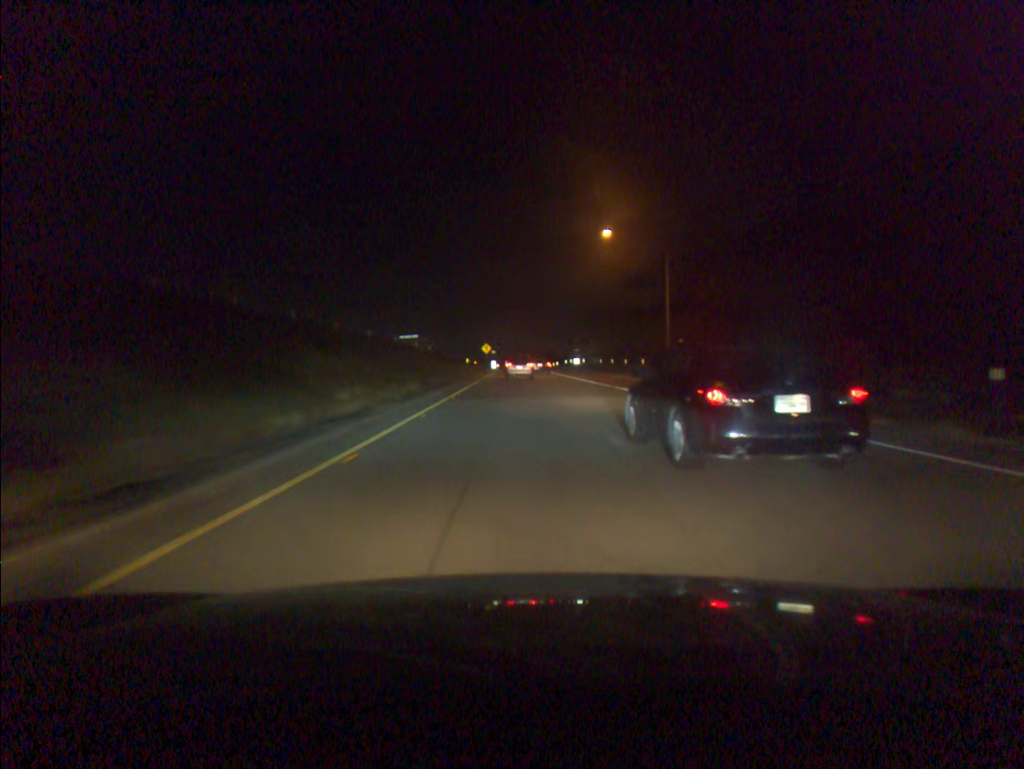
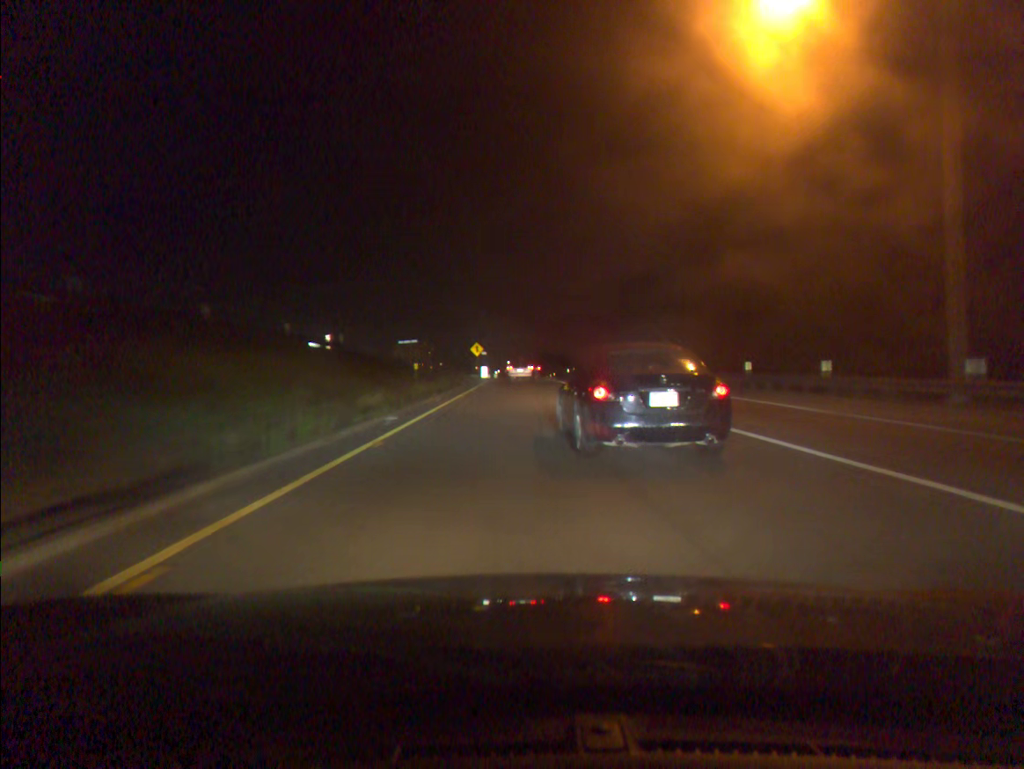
(-0.1, +35.6) m; 0°
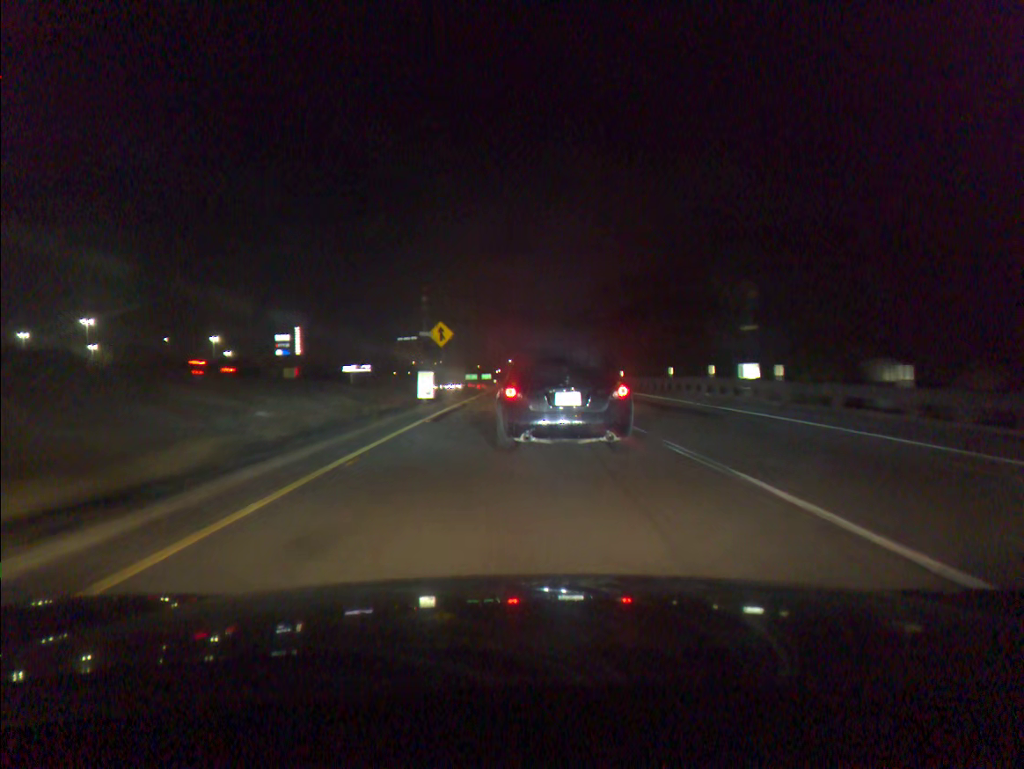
(0.0, +45.8) m; 0°
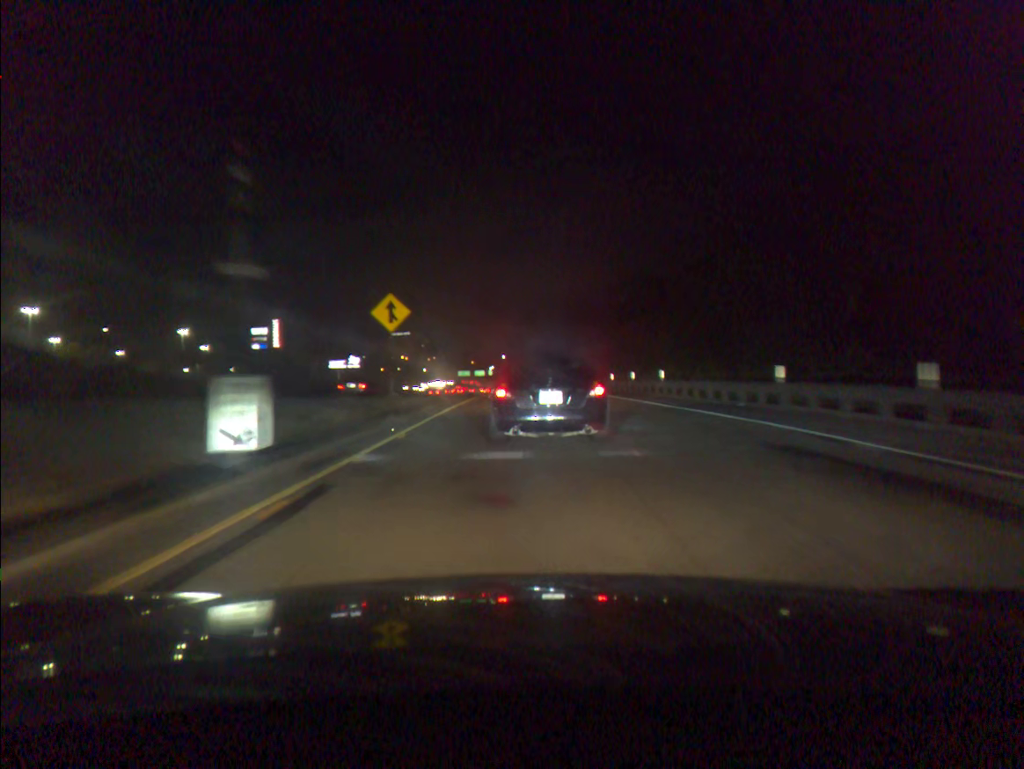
(+0.1, +17.6) m; 0°
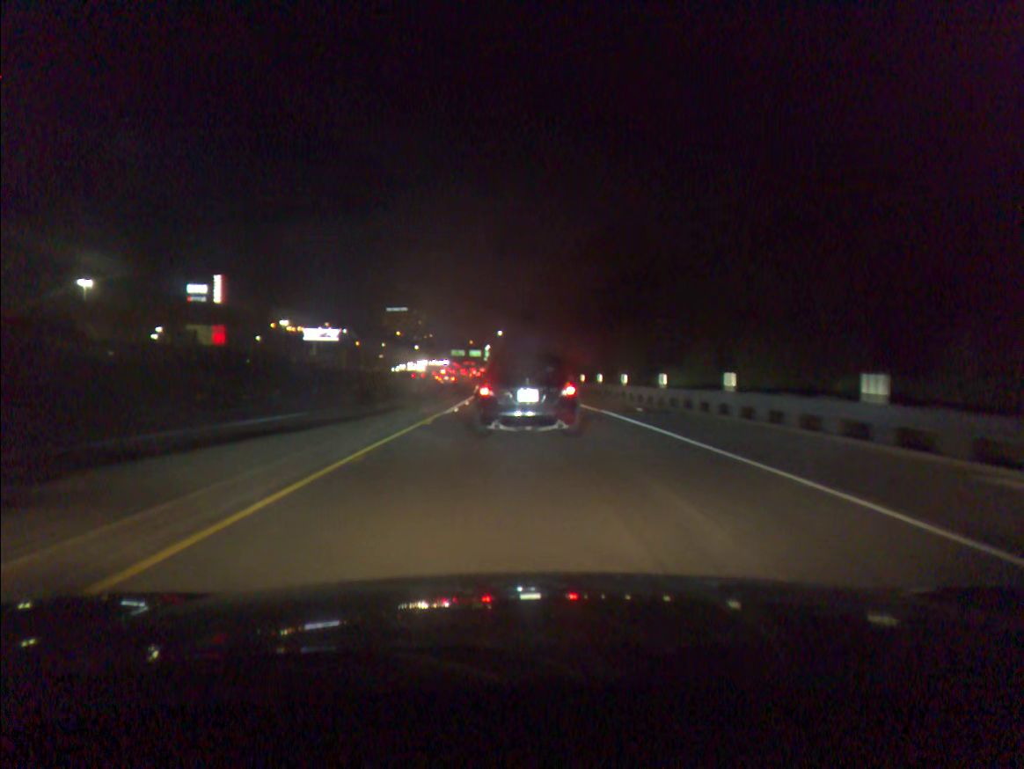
(+0.1, +47.5) m; 0°
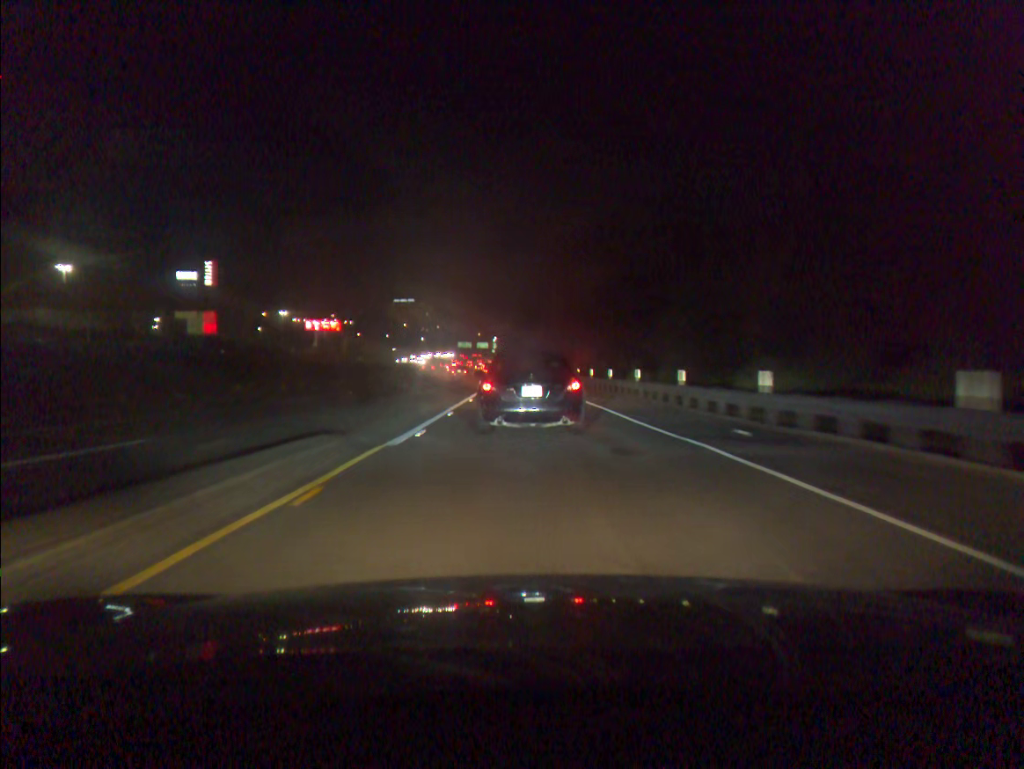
(0.0, +10.5) m; -1°
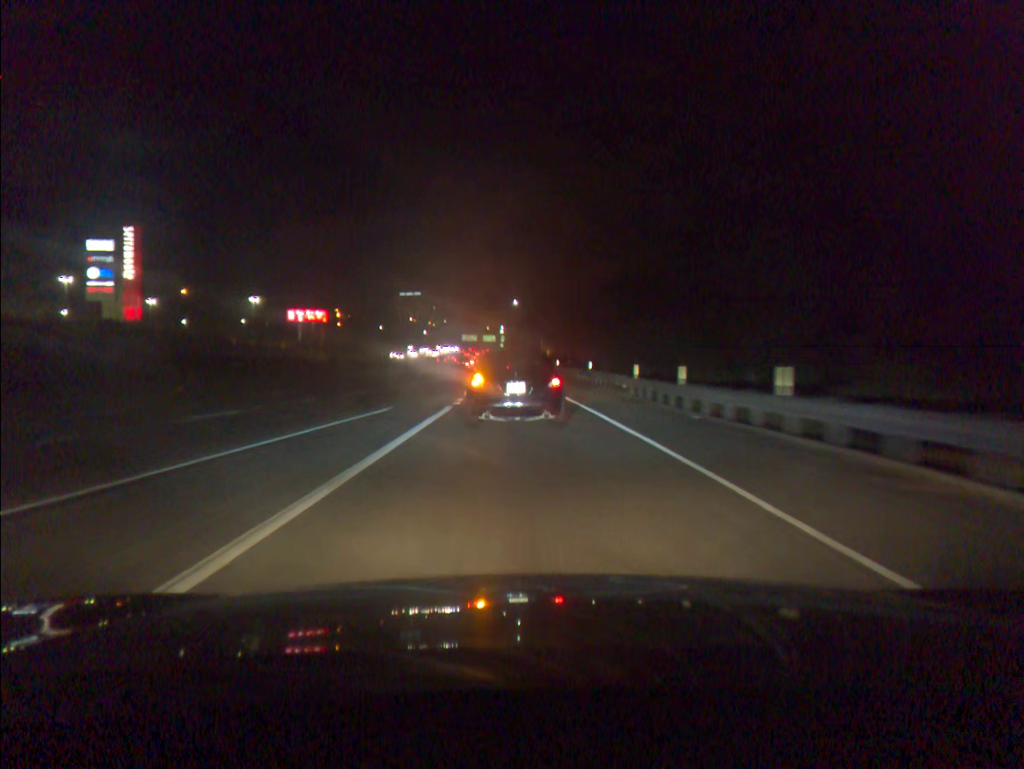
(-0.2, +41.7) m; -1°
